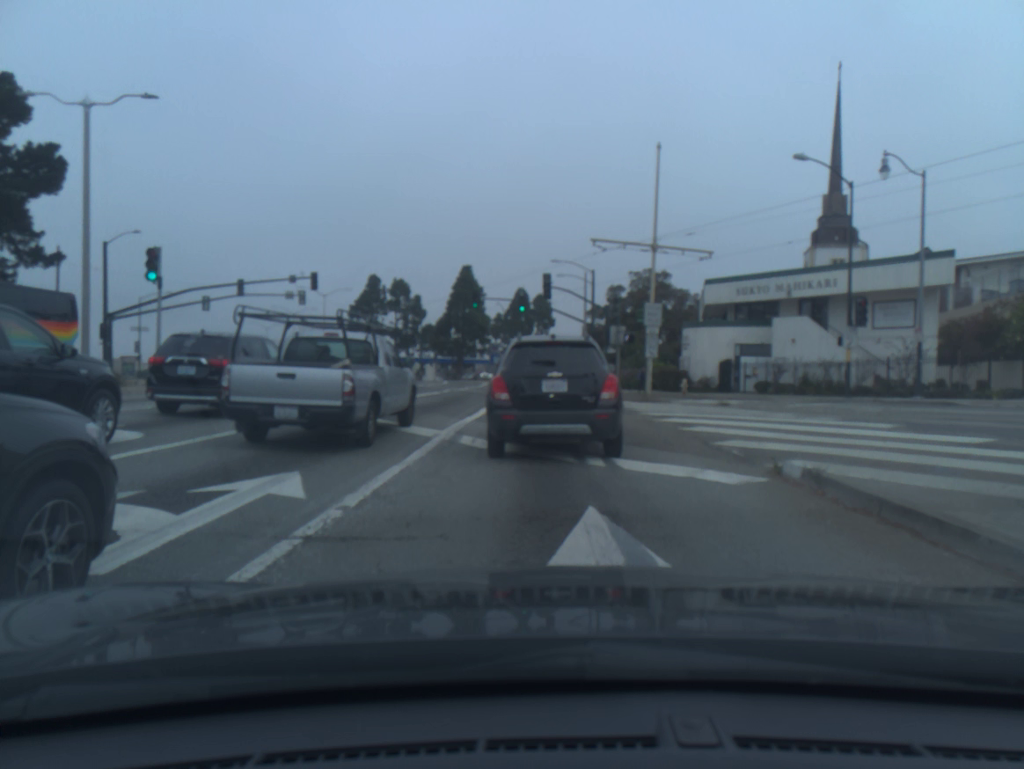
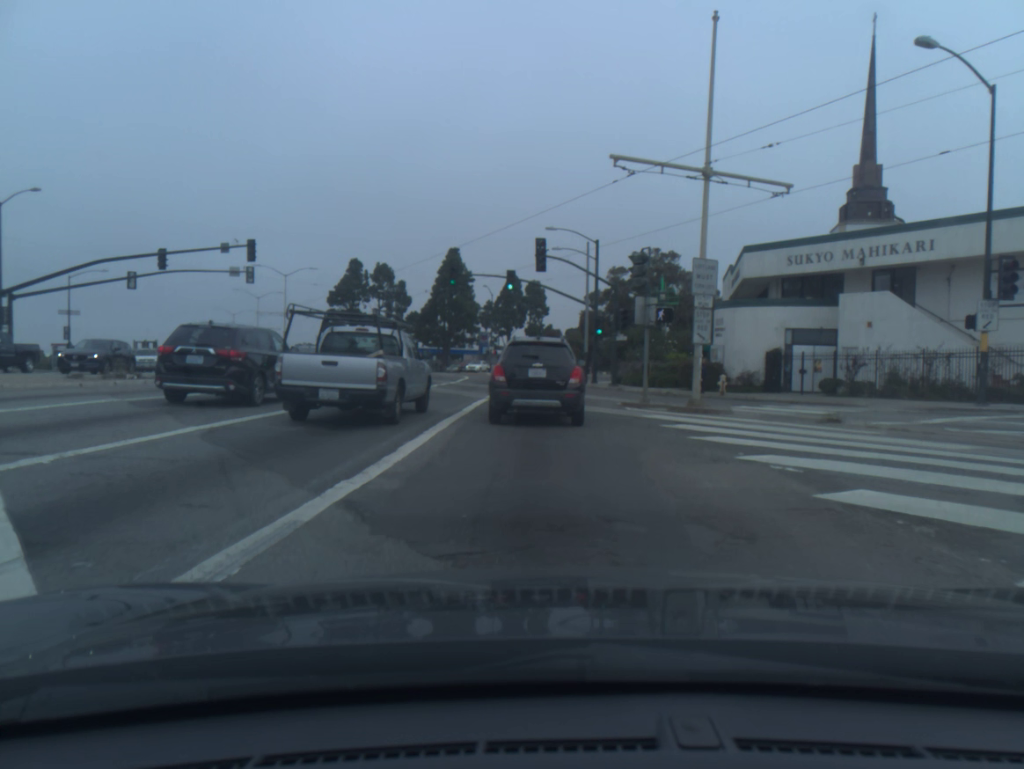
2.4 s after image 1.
(-0.1, +10.5) m; -1°
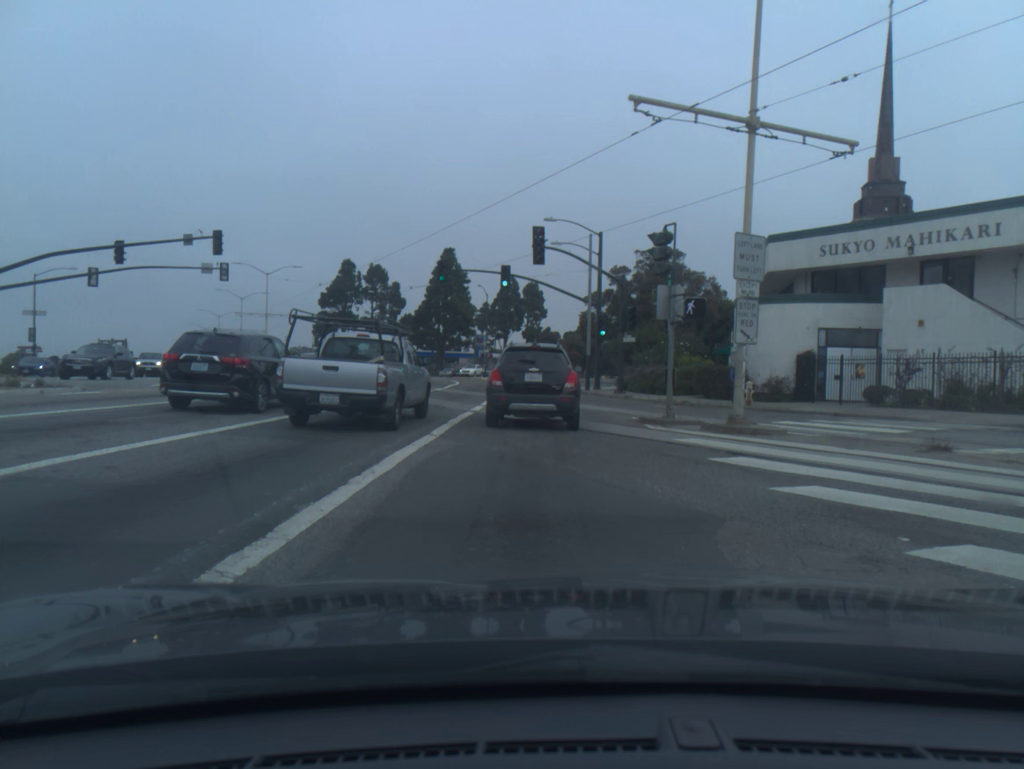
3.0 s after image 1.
(0.0, +4.4) m; -1°
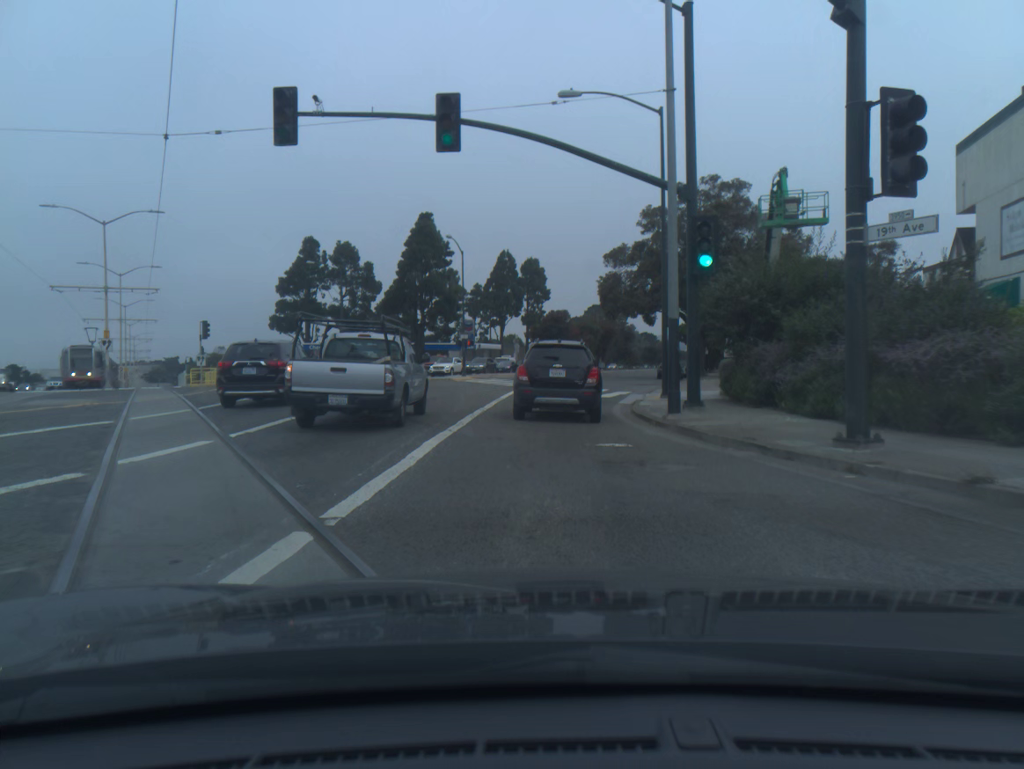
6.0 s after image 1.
(+0.4, +27.9) m; +1°
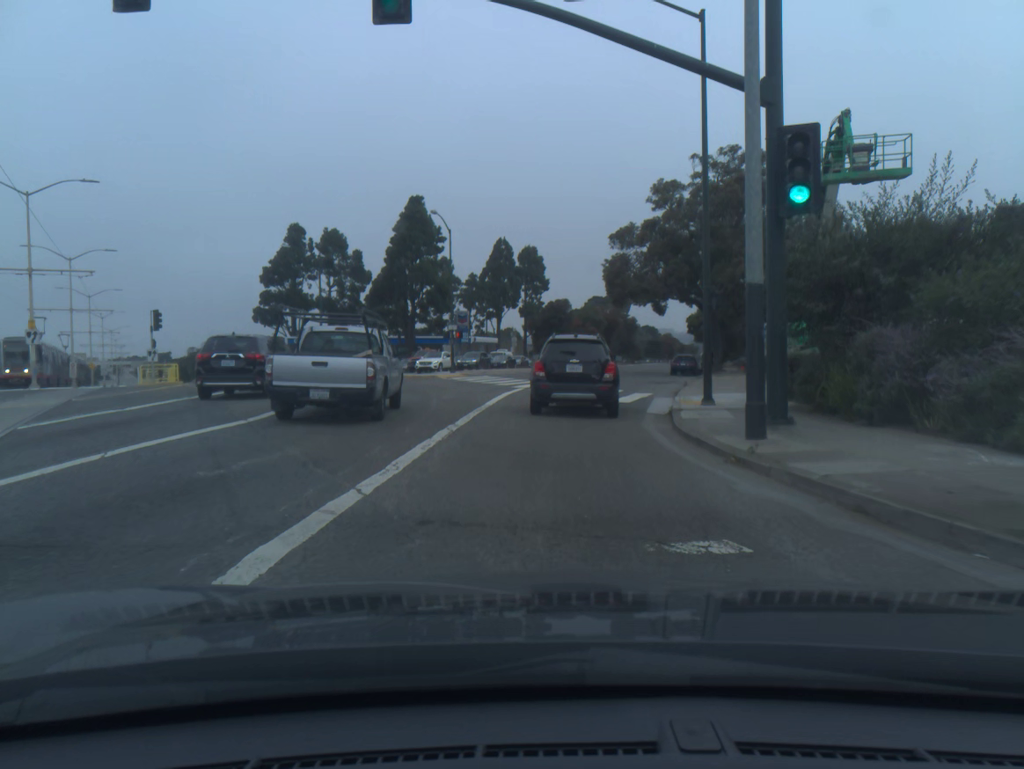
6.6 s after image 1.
(0.0, +6.5) m; 0°
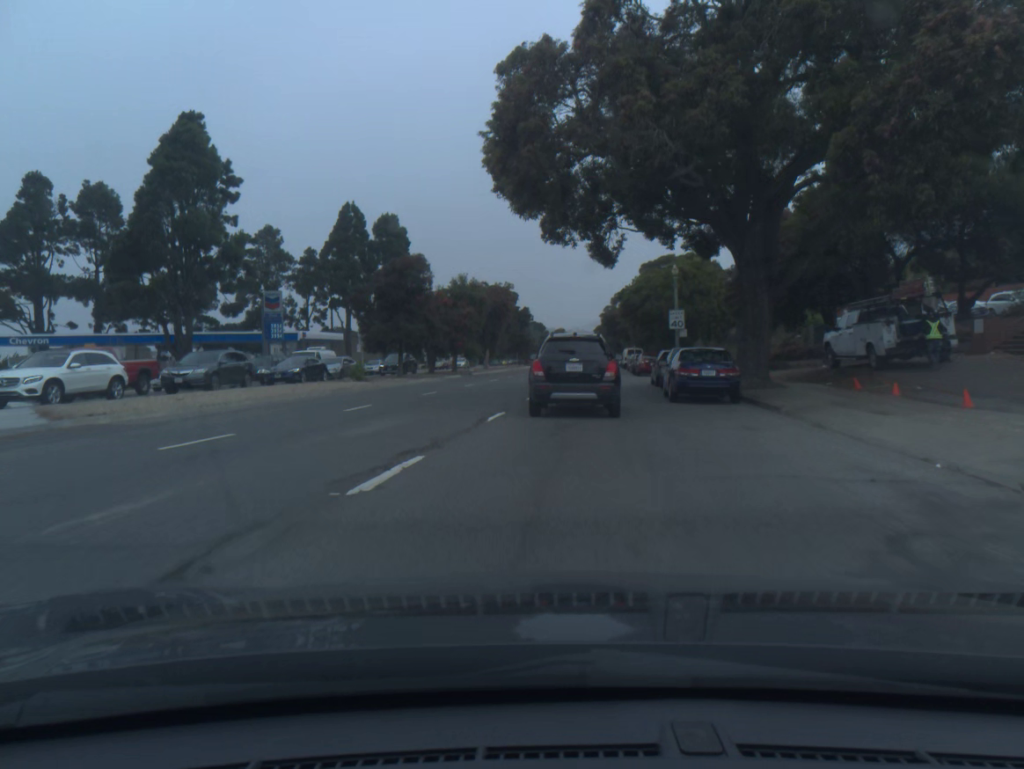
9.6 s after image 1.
(+2.4, +36.0) m; +8°
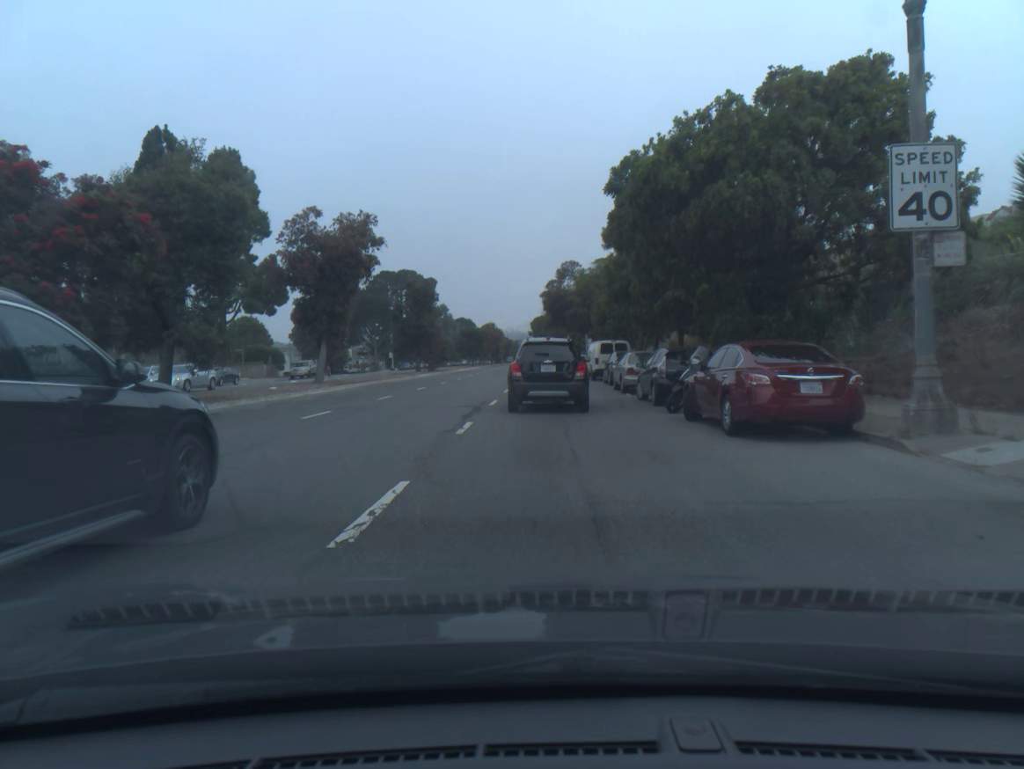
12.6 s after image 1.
(+1.7, +37.7) m; +4°
